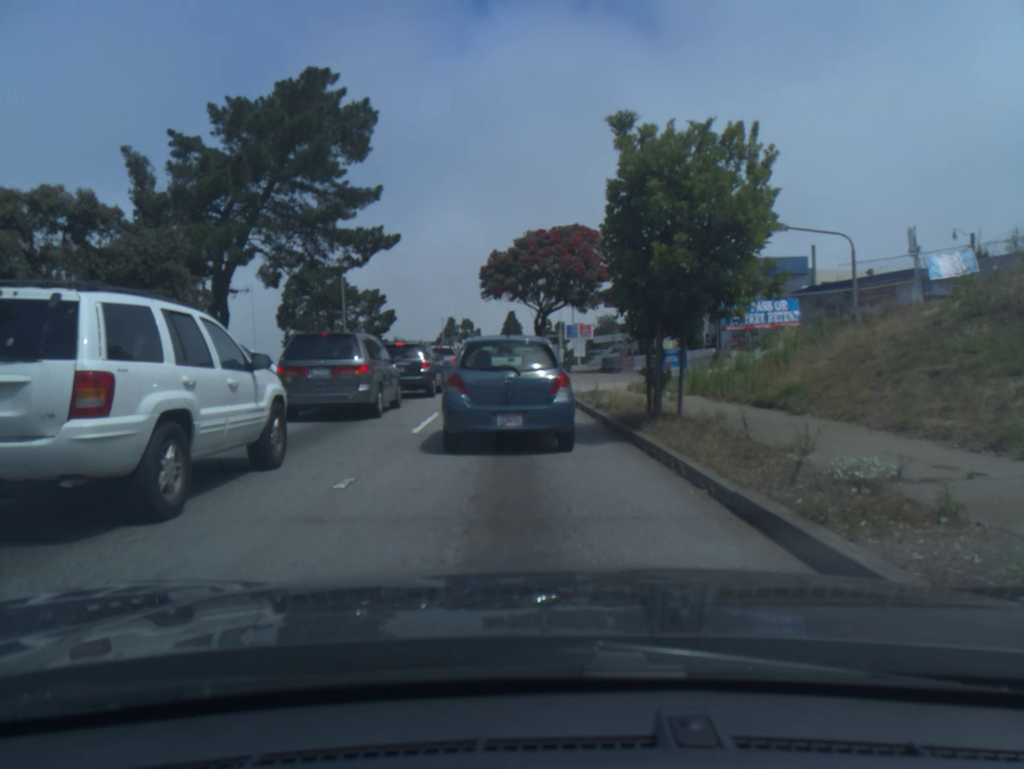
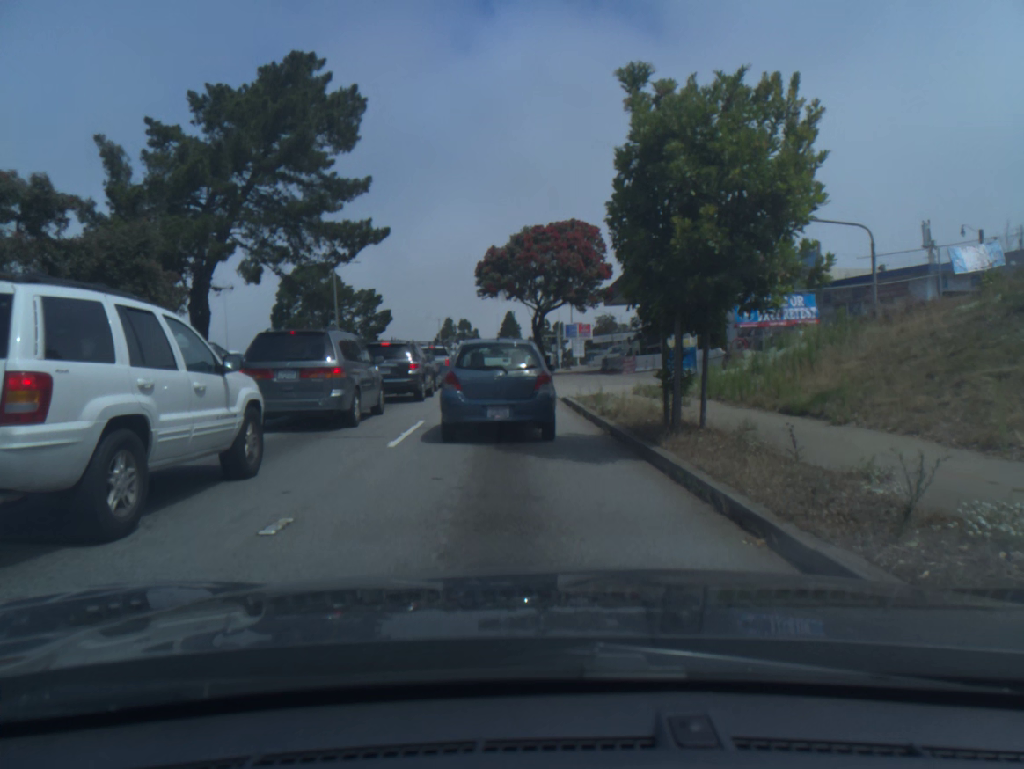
(0.0, +1.7) m; 0°
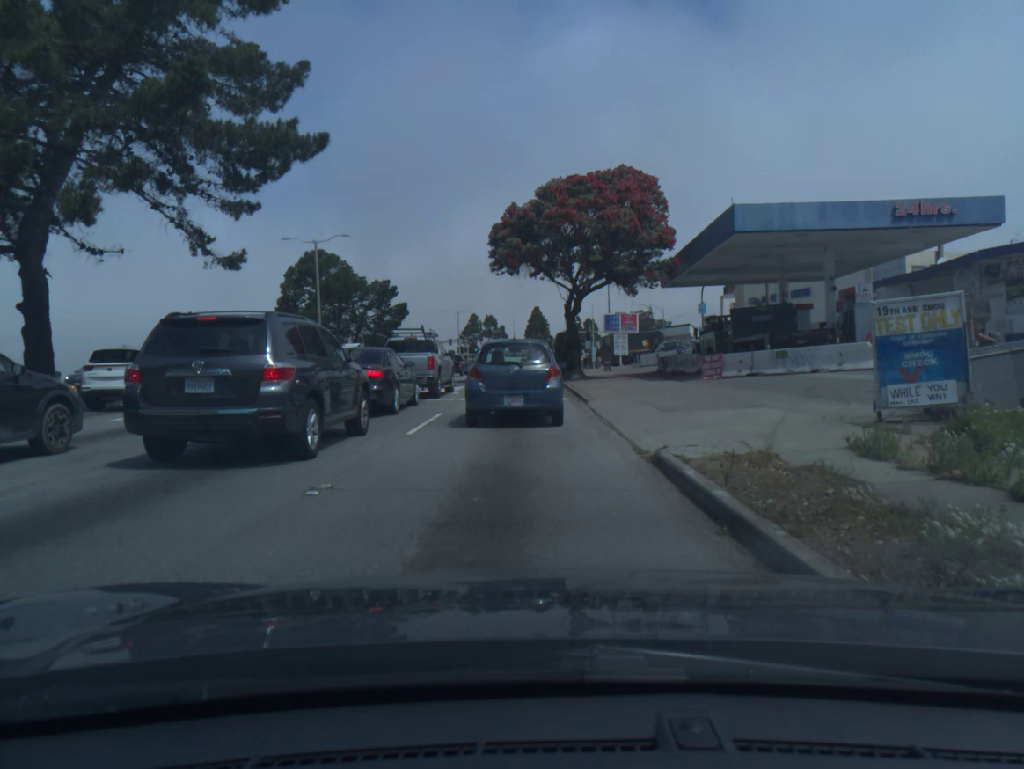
(-0.4, +13.1) m; -3°
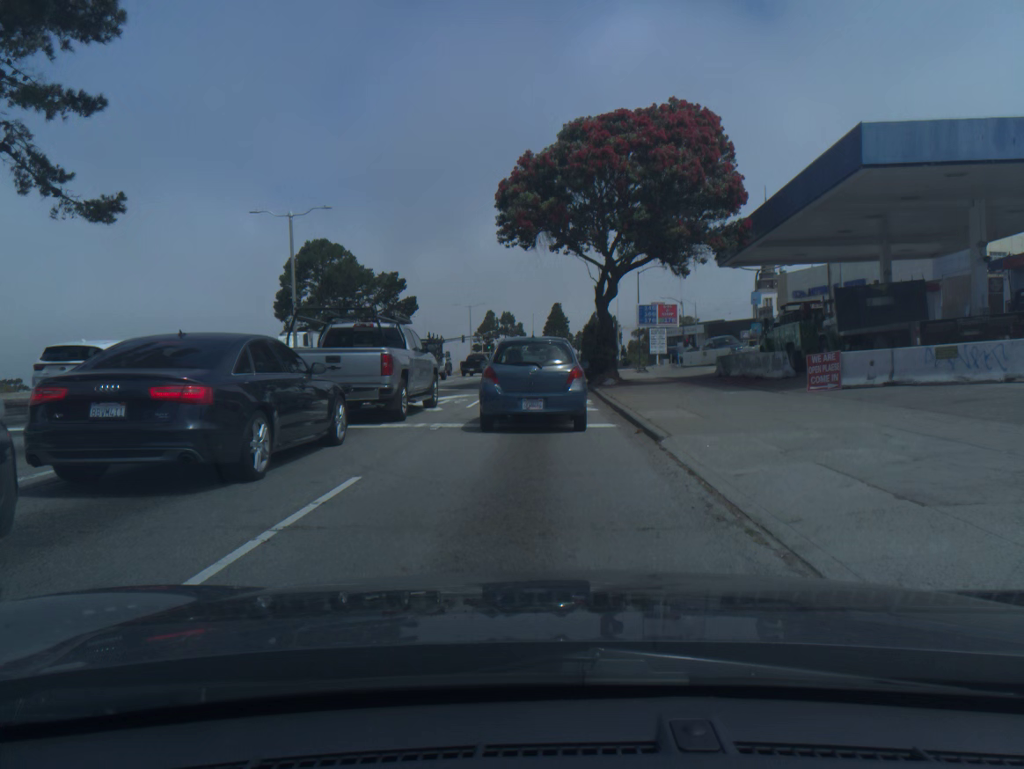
(-0.1, +9.0) m; -1°
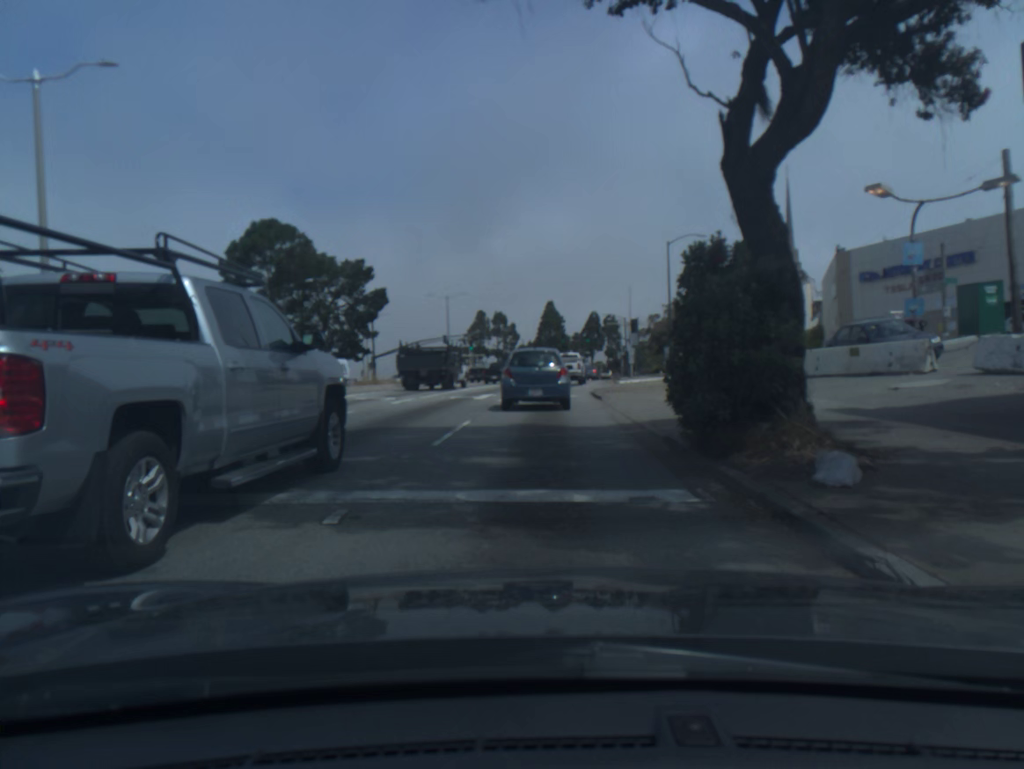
(0.0, +21.6) m; +1°
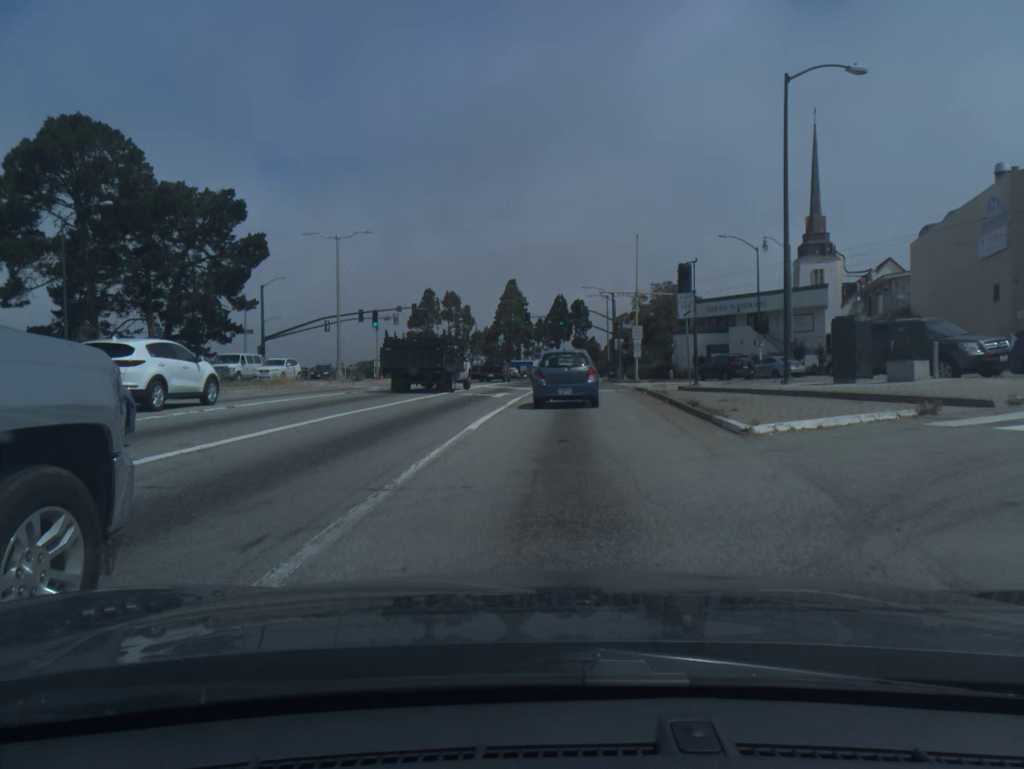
(+0.5, +31.4) m; +3°
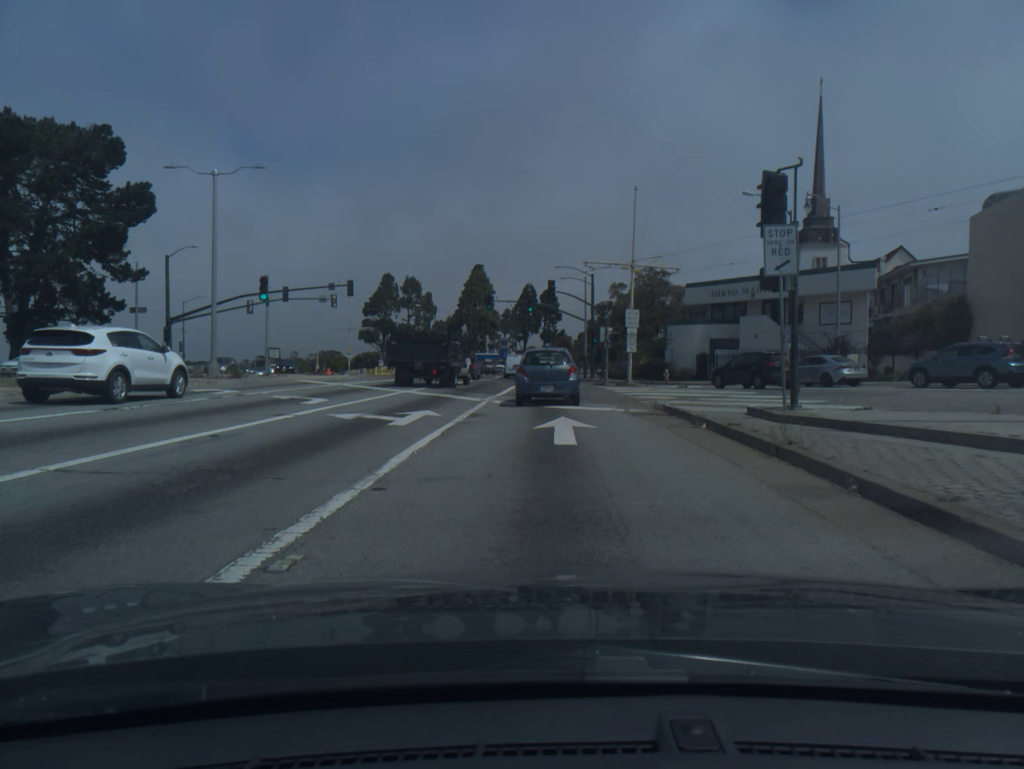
(+0.3, +14.2) m; +2°
